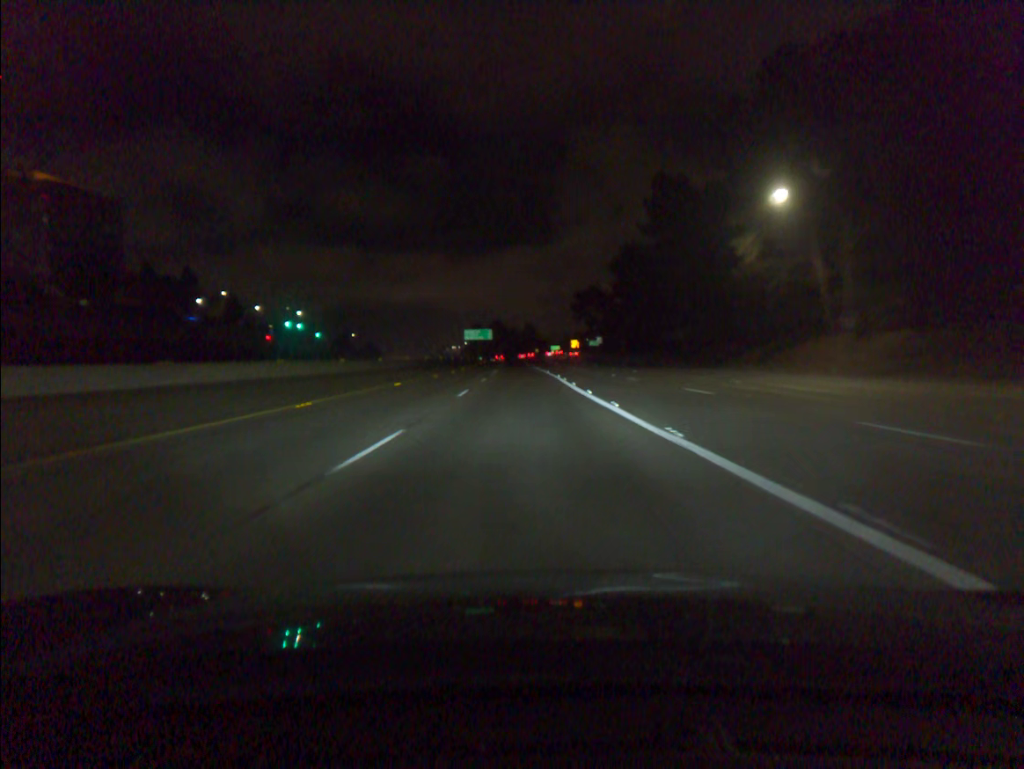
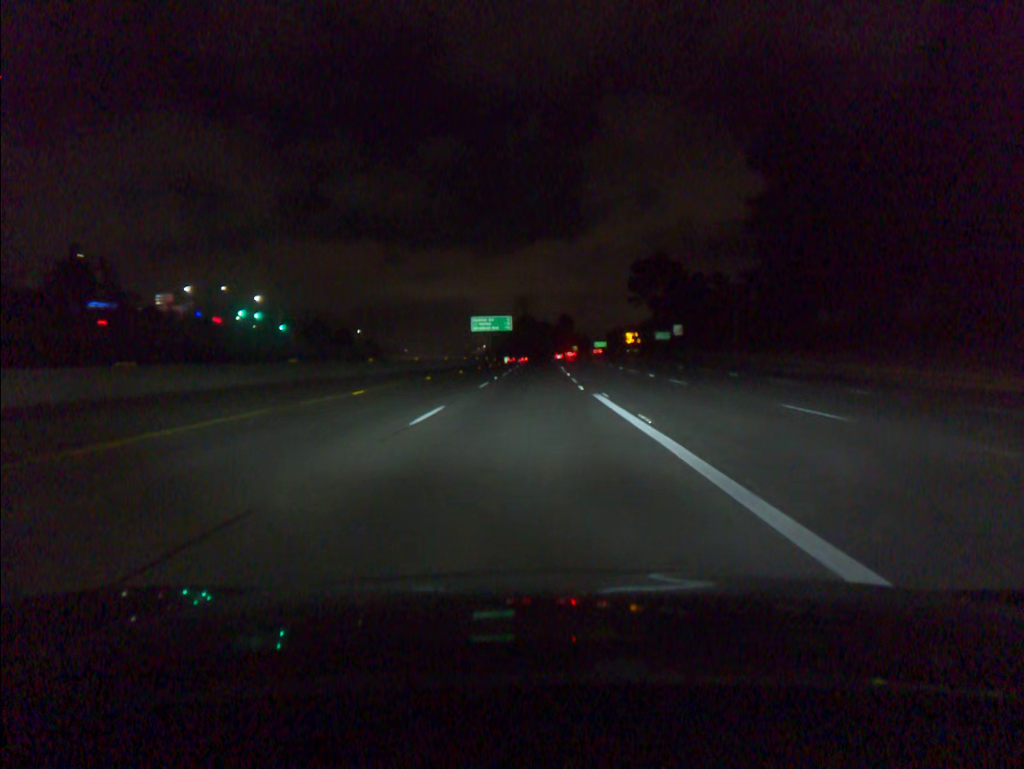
(-1.6, +68.0) m; -2°
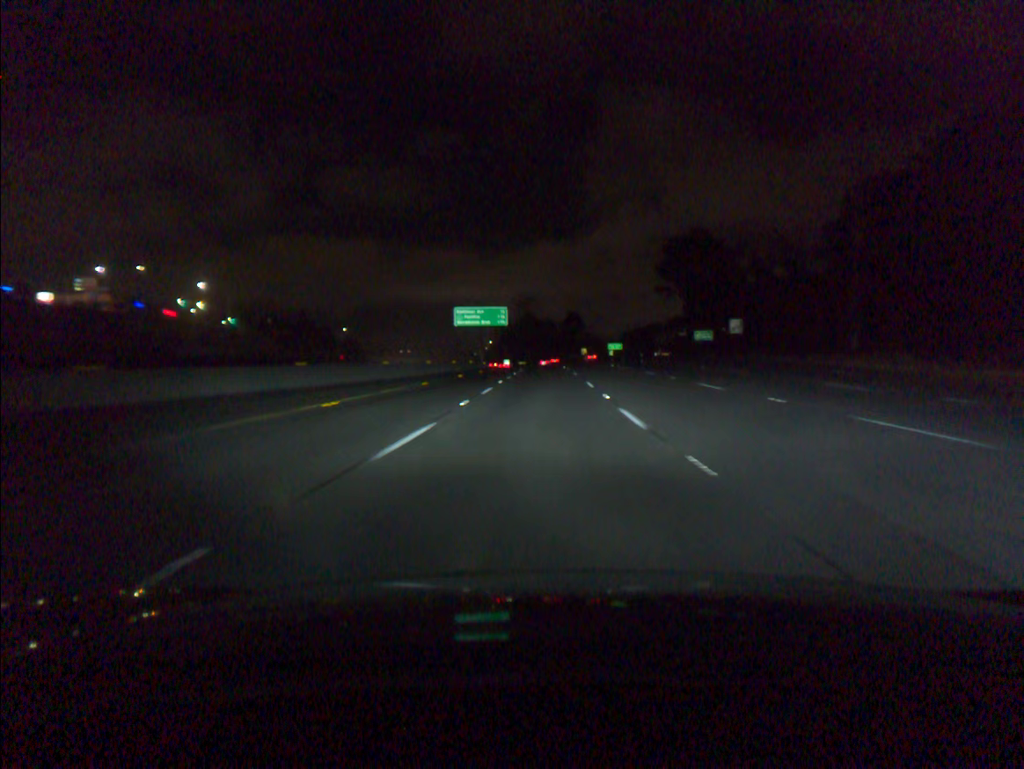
(-0.2, +33.9) m; 0°
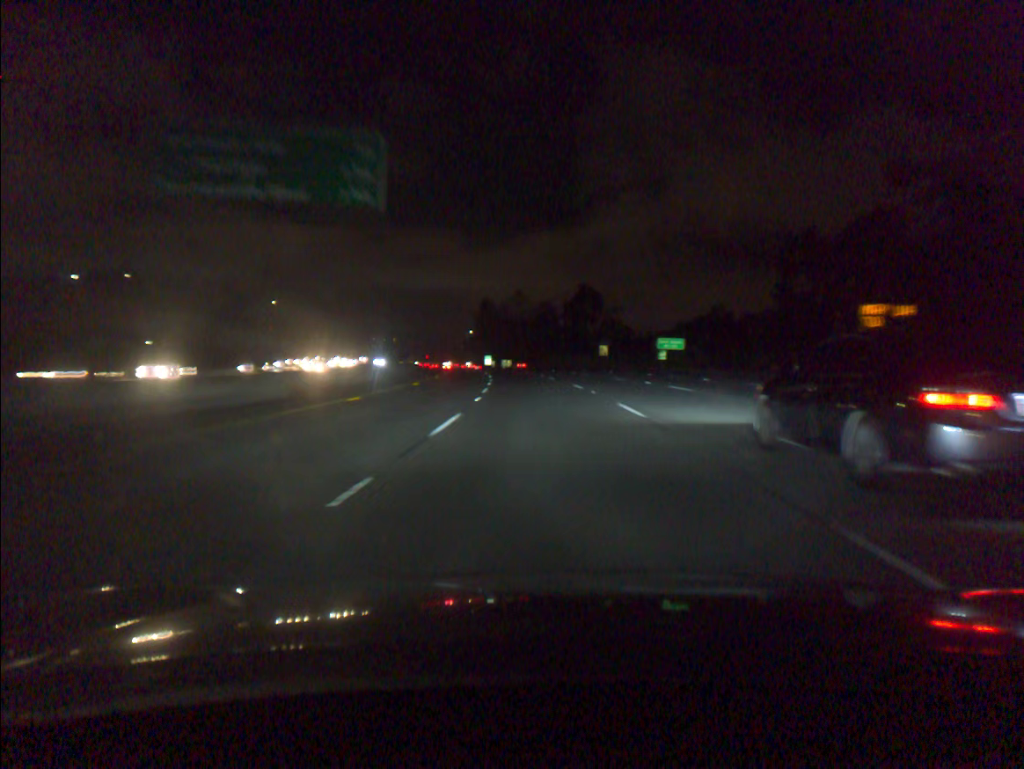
(+0.7, +84.4) m; +1°
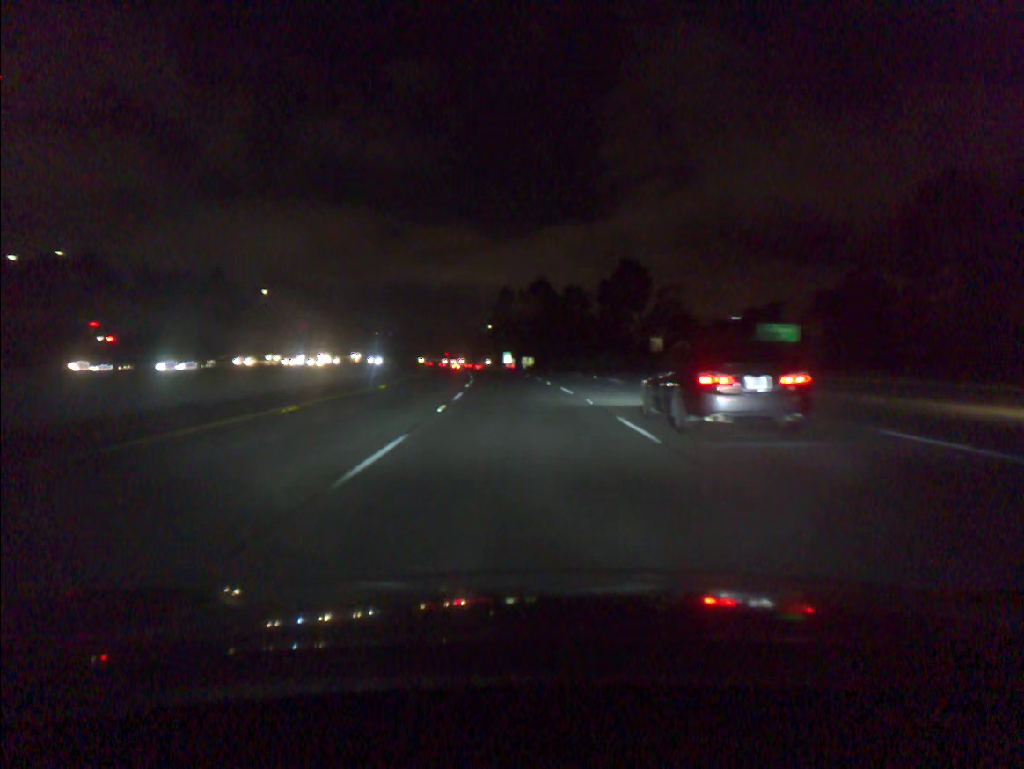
(-0.4, +33.8) m; -2°
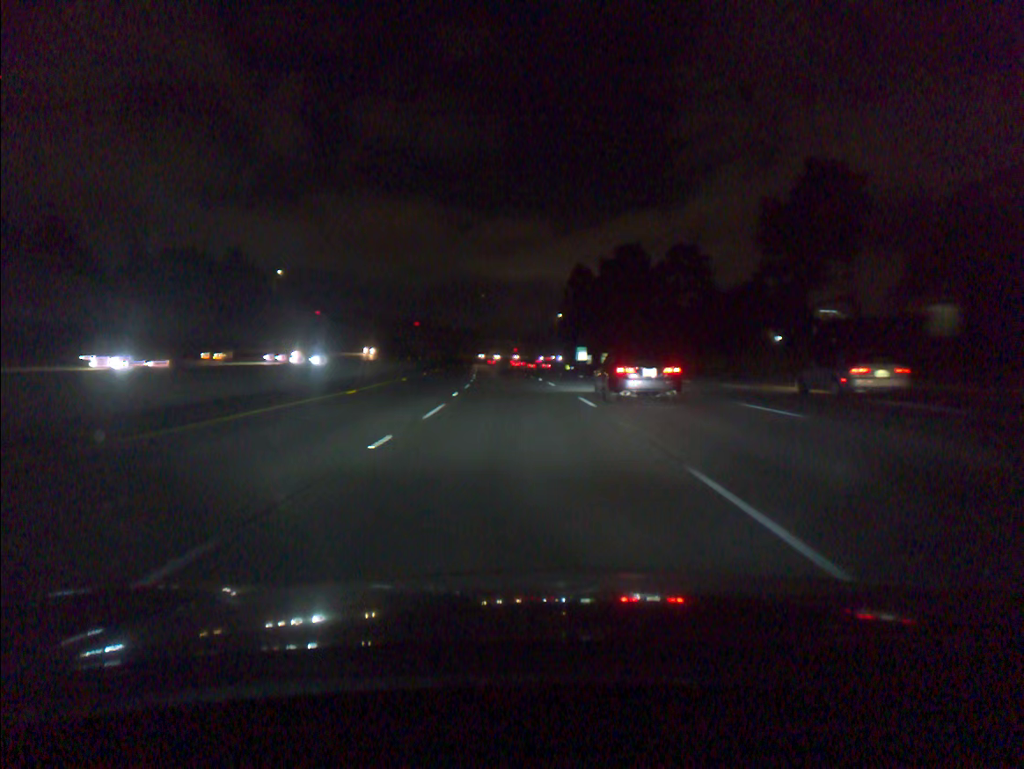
(-2.3, +50.9) m; -5°
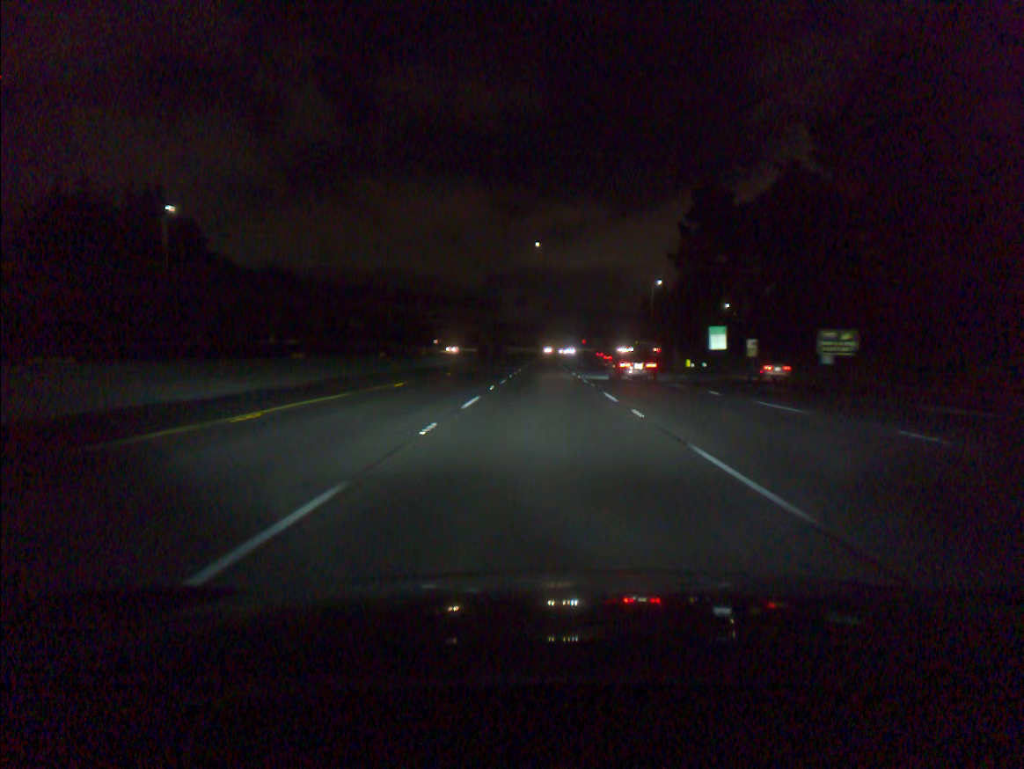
(-5.0, +85.4) m; -5°
